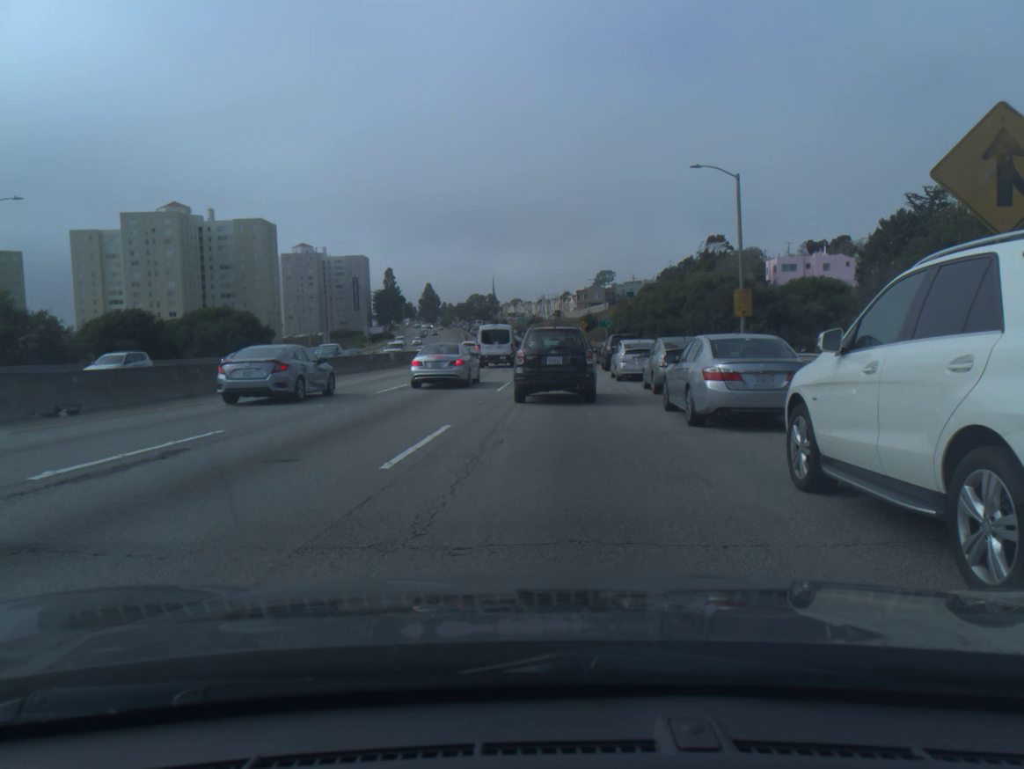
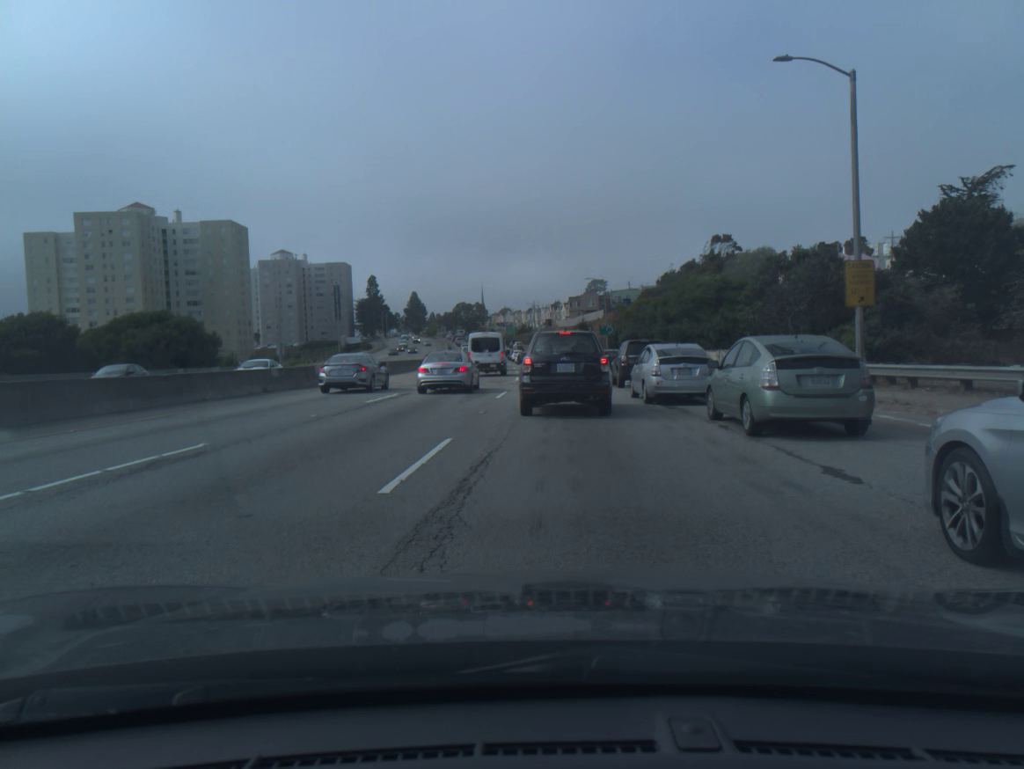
(+0.1, +15.3) m; +1°
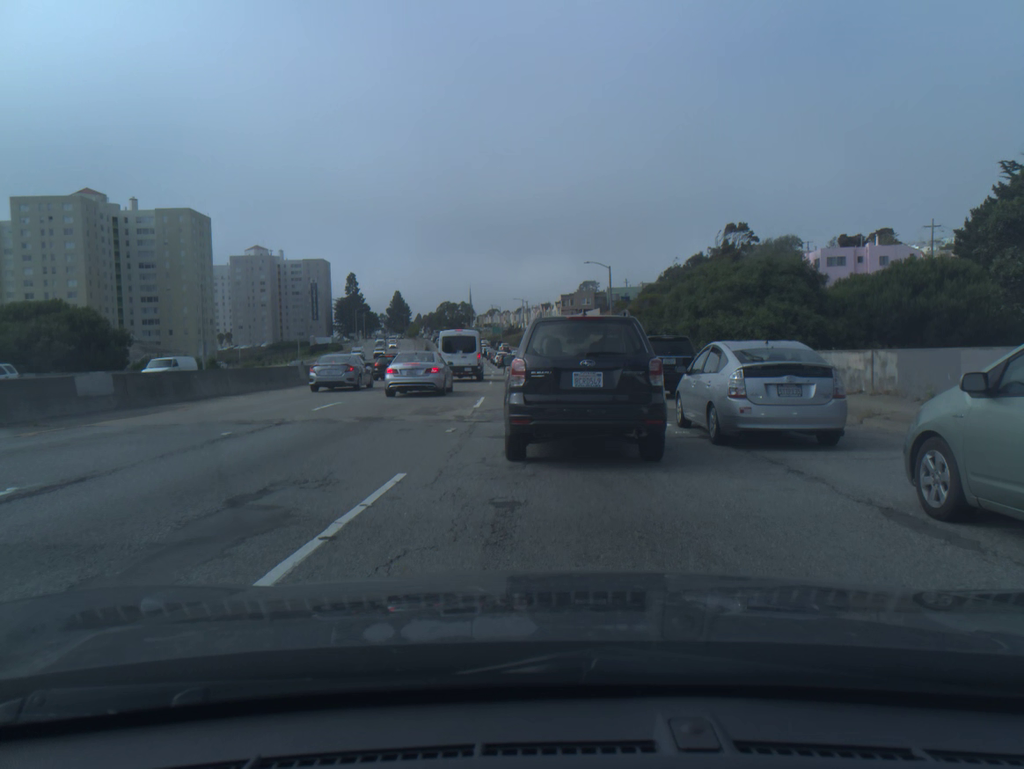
(+0.1, +18.3) m; +1°
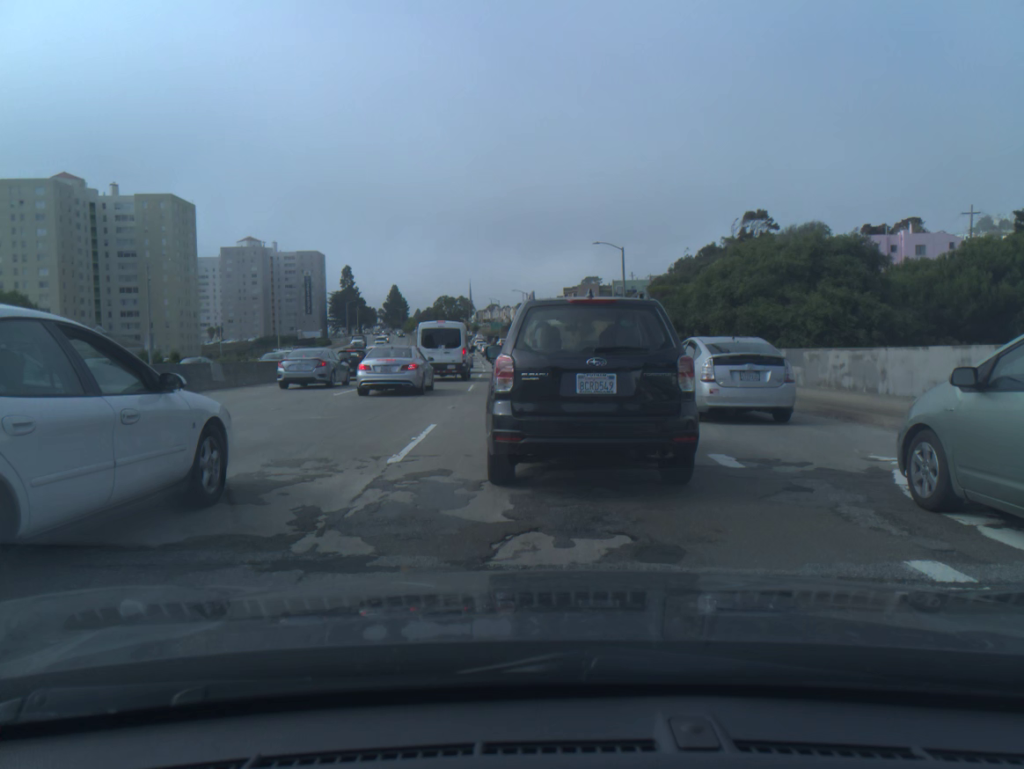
(0.0, +10.5) m; 0°
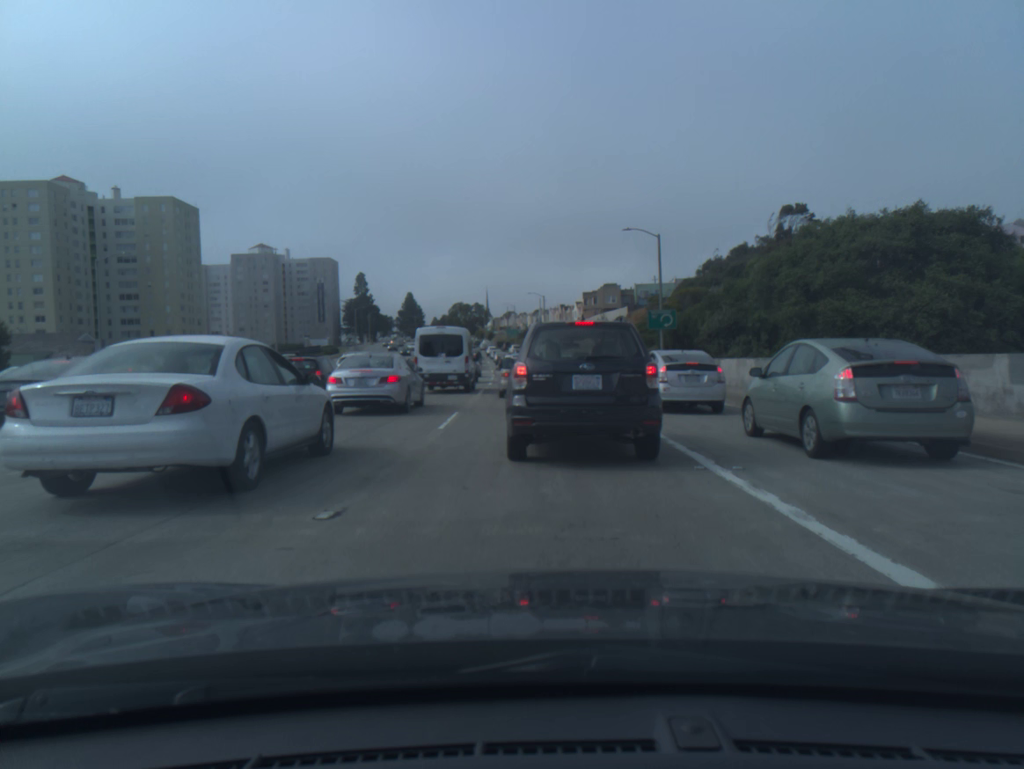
(-0.1, +10.5) m; -2°
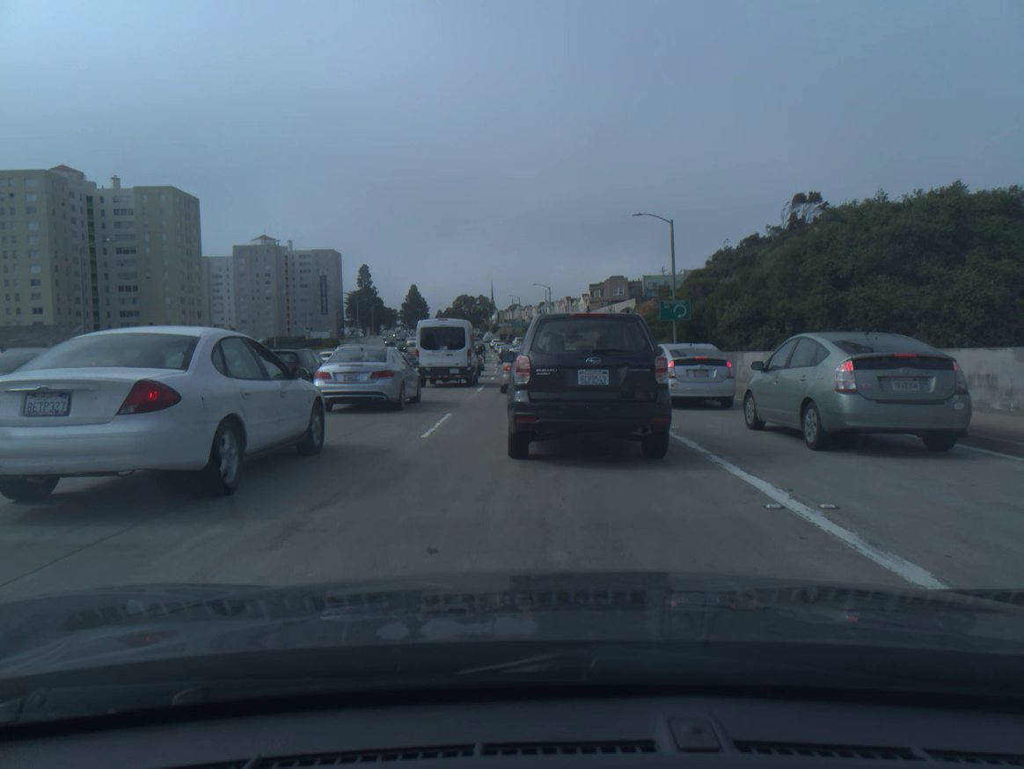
(0.0, +2.5) m; 0°
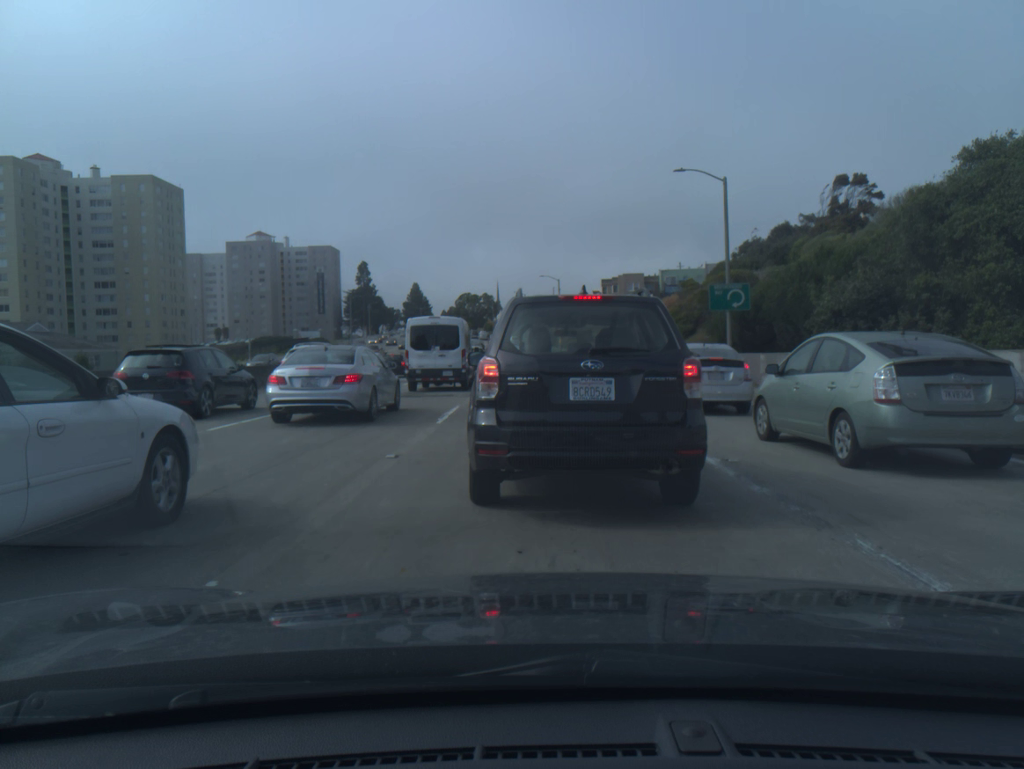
(0.0, +11.6) m; 0°
